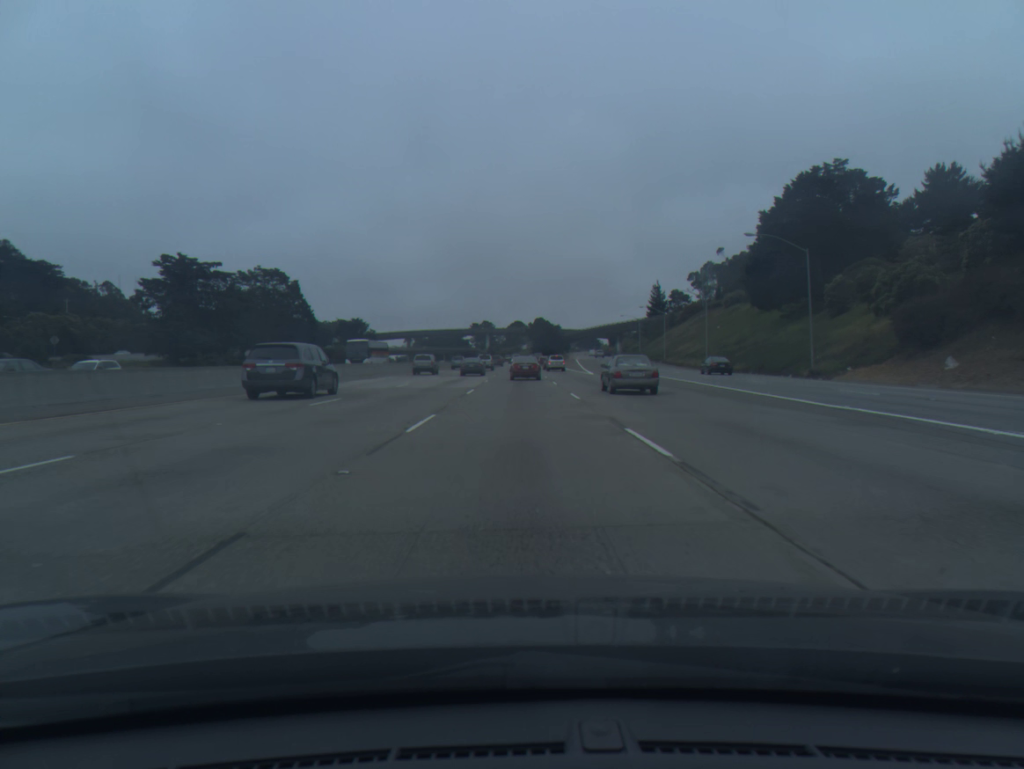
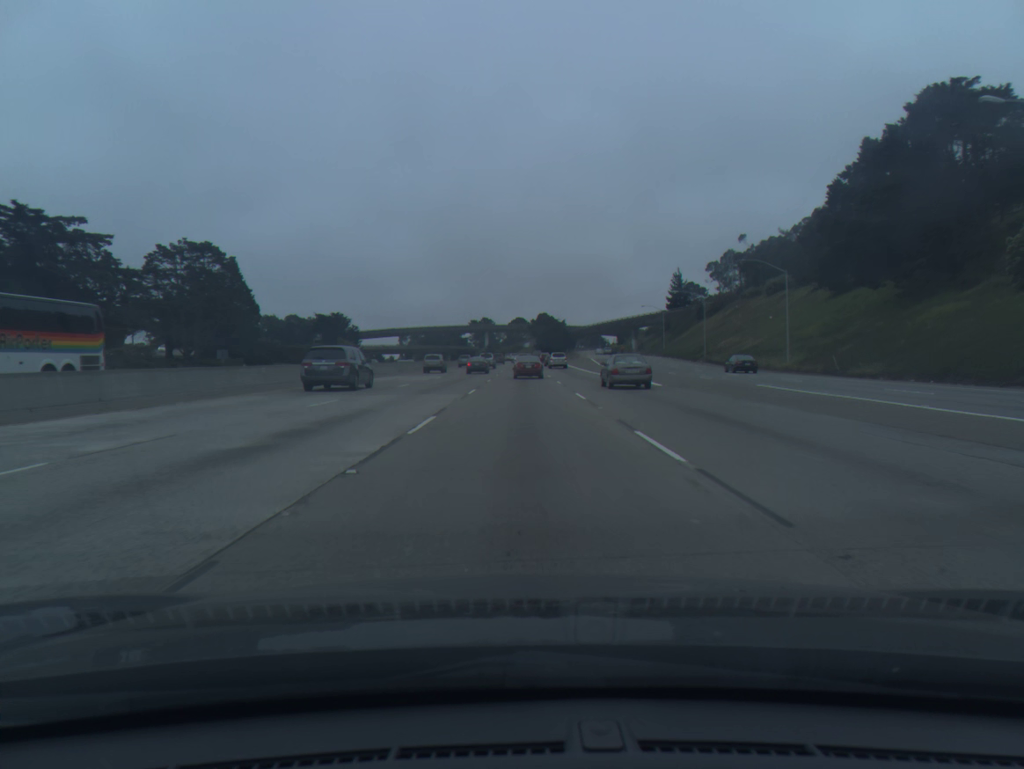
(0.0, +29.8) m; 0°
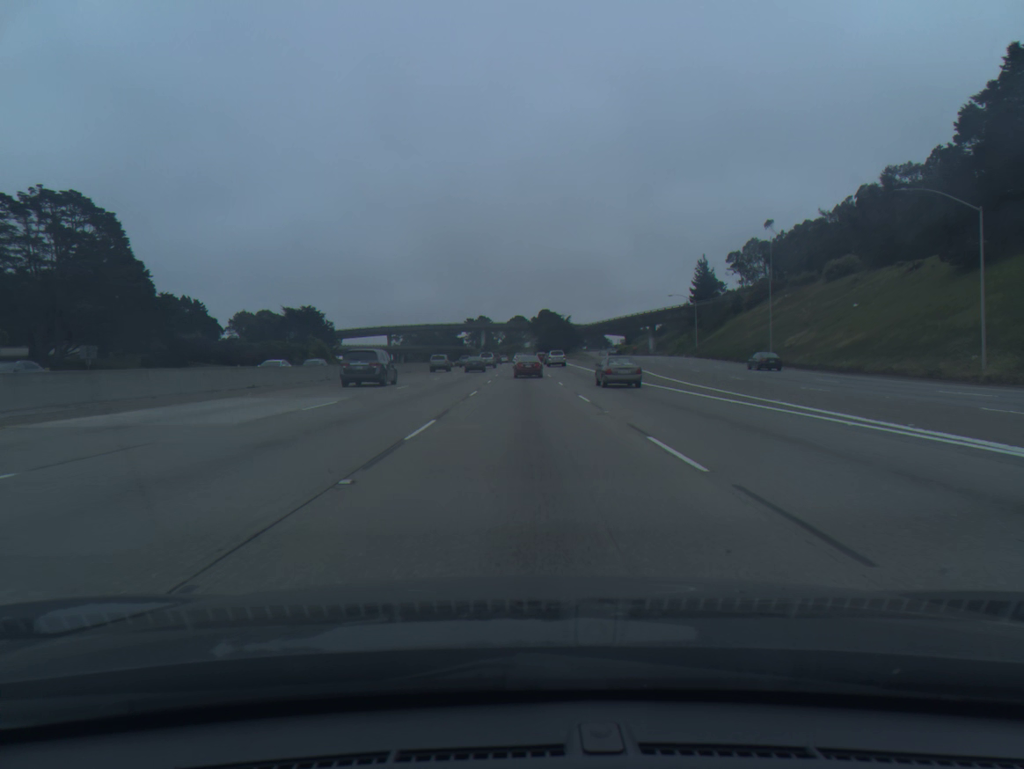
(0.0, +29.9) m; 0°
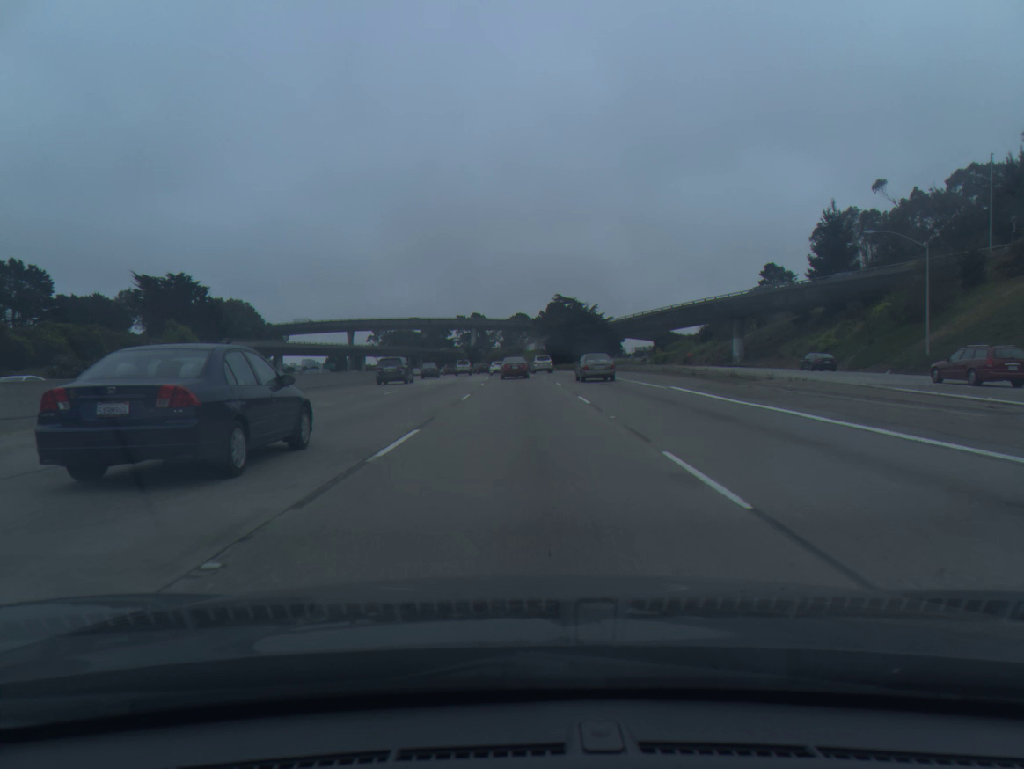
(+0.2, +75.1) m; 0°
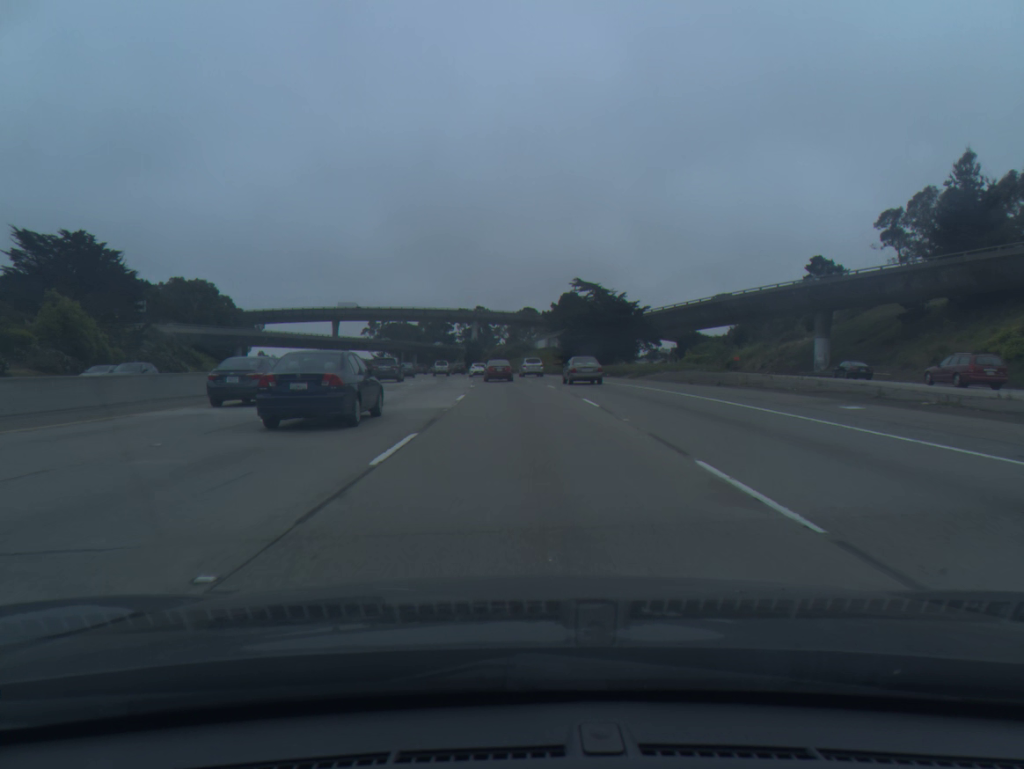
(-0.1, +30.1) m; 0°
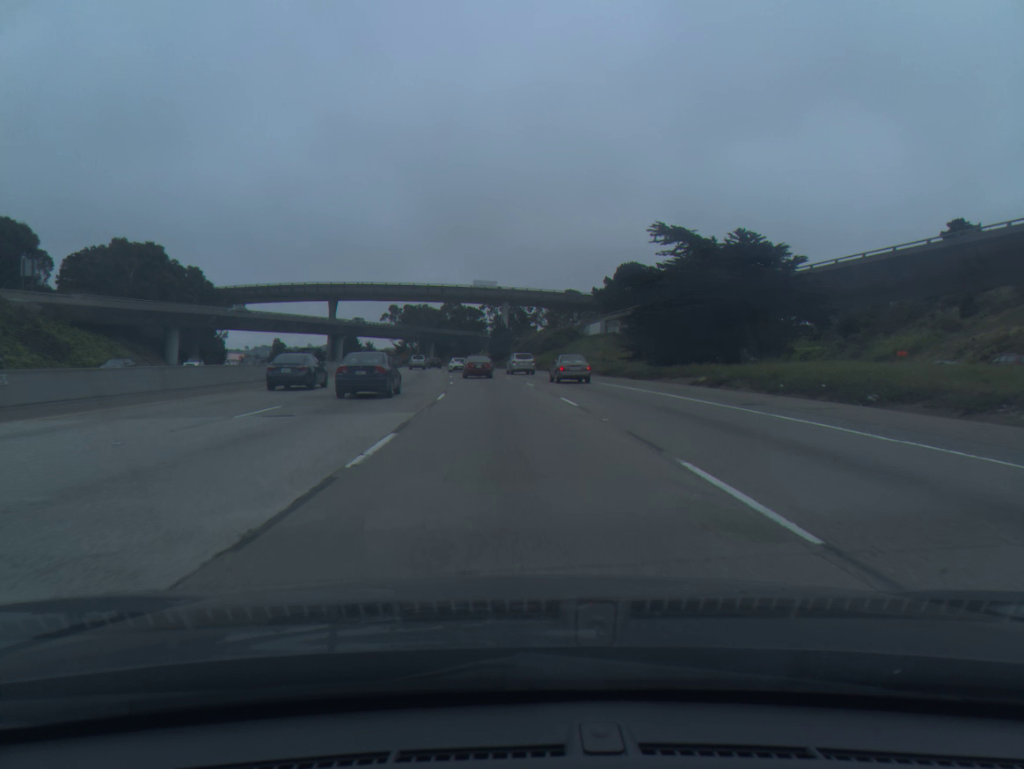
(-0.7, +44.3) m; -3°
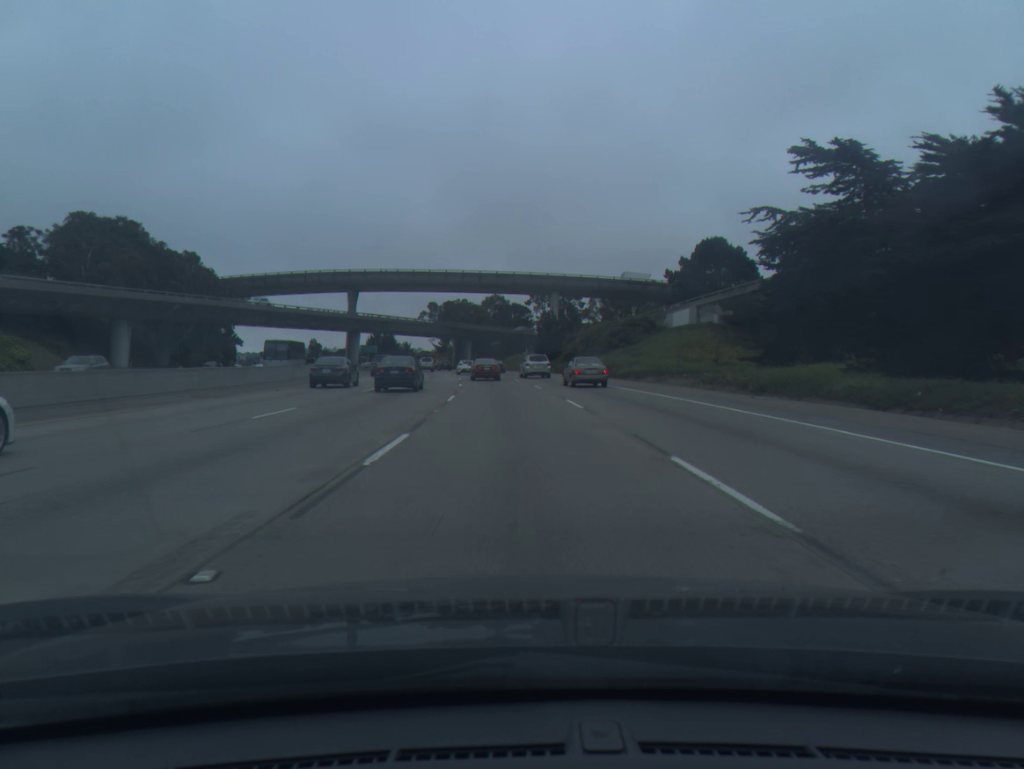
(-0.9, +28.8) m; -3°
